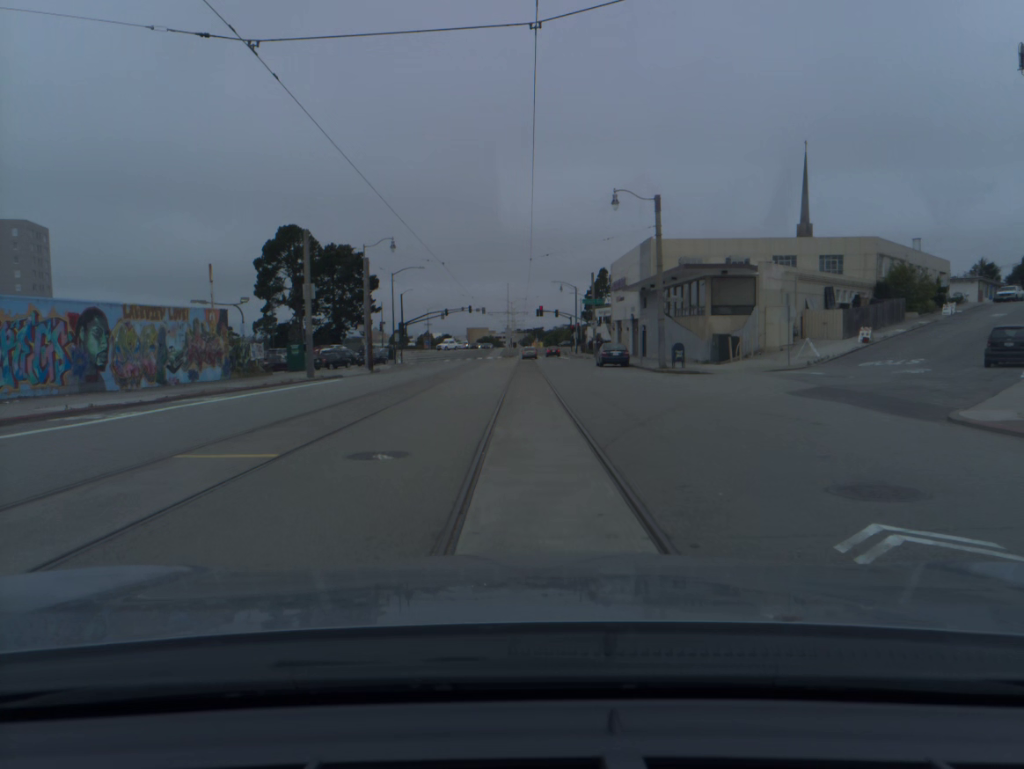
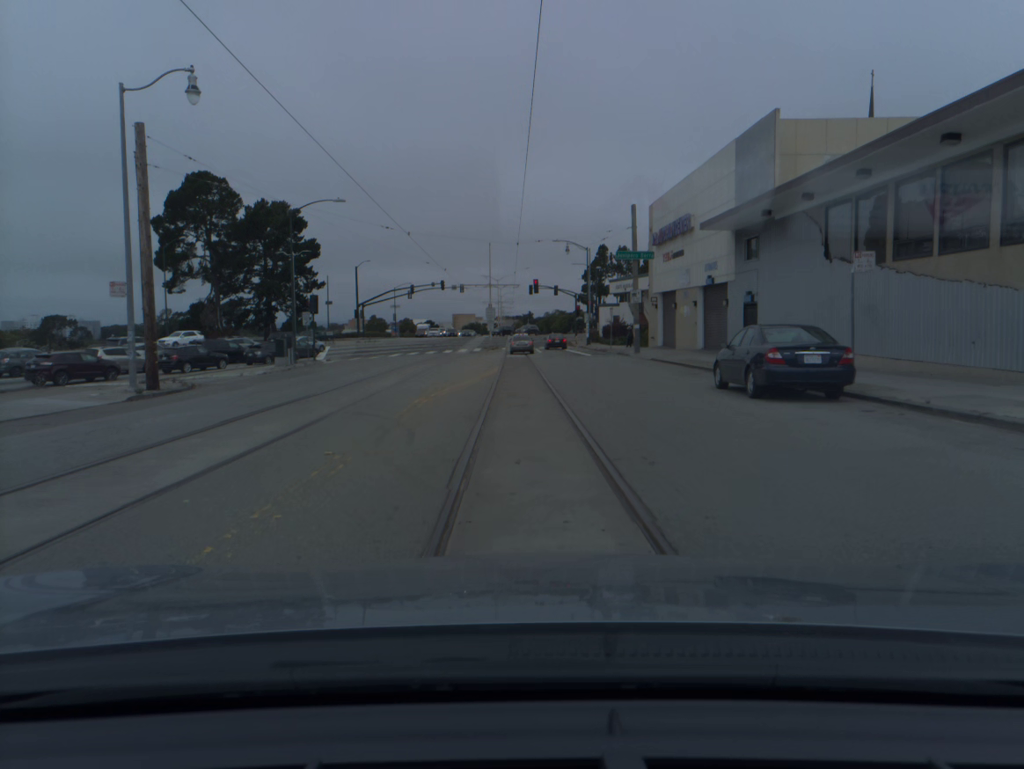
(0.0, +32.8) m; +1°
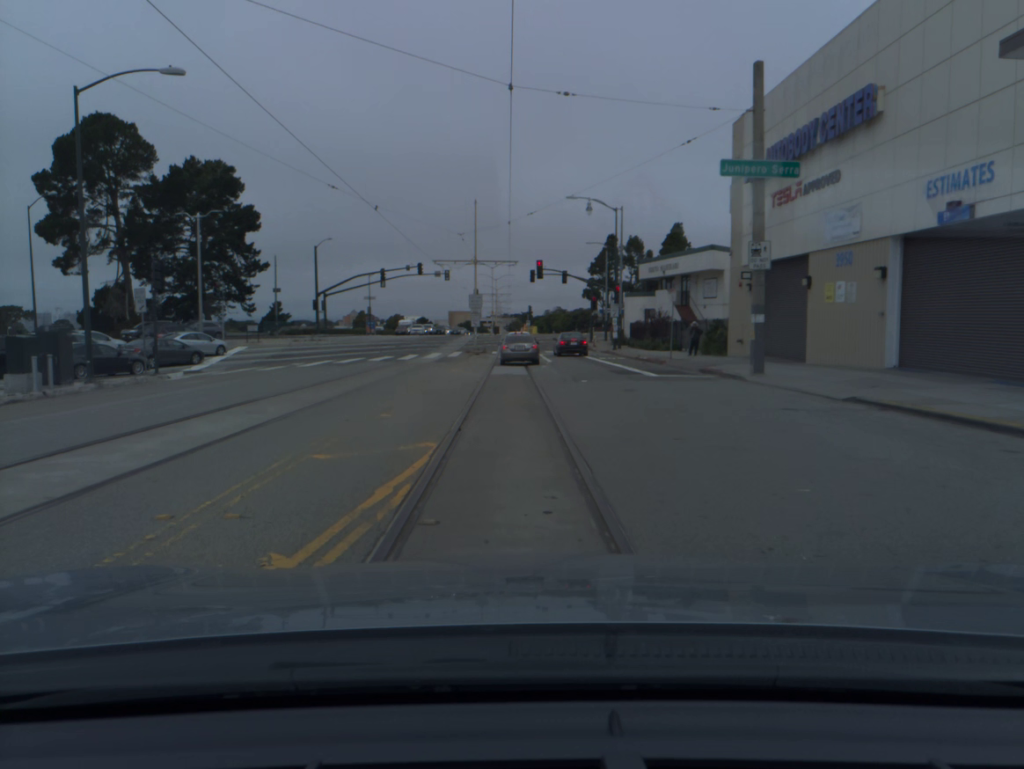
(0.0, +23.0) m; 0°
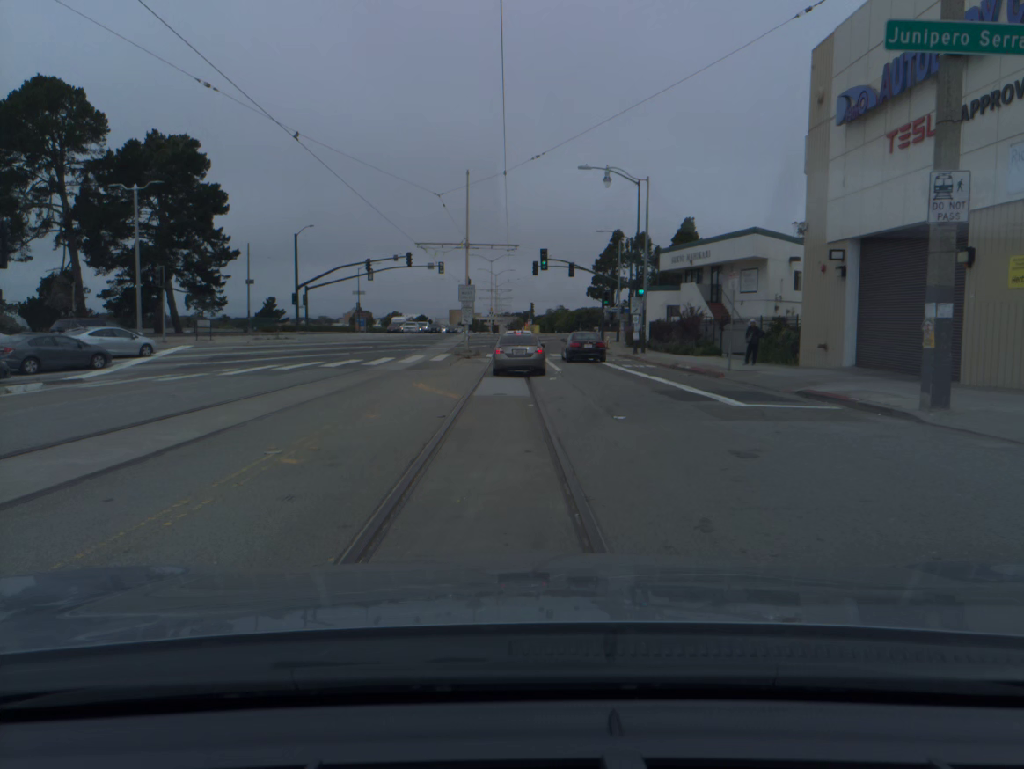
(0.0, +9.5) m; 0°
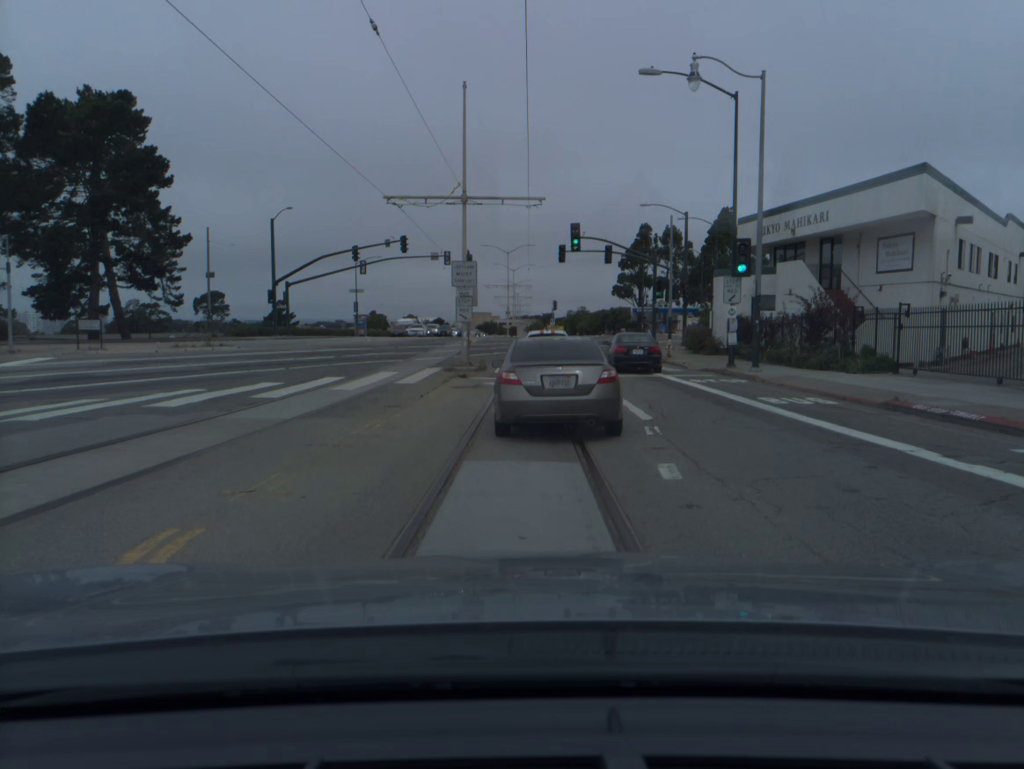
(-0.3, +16.2) m; -2°
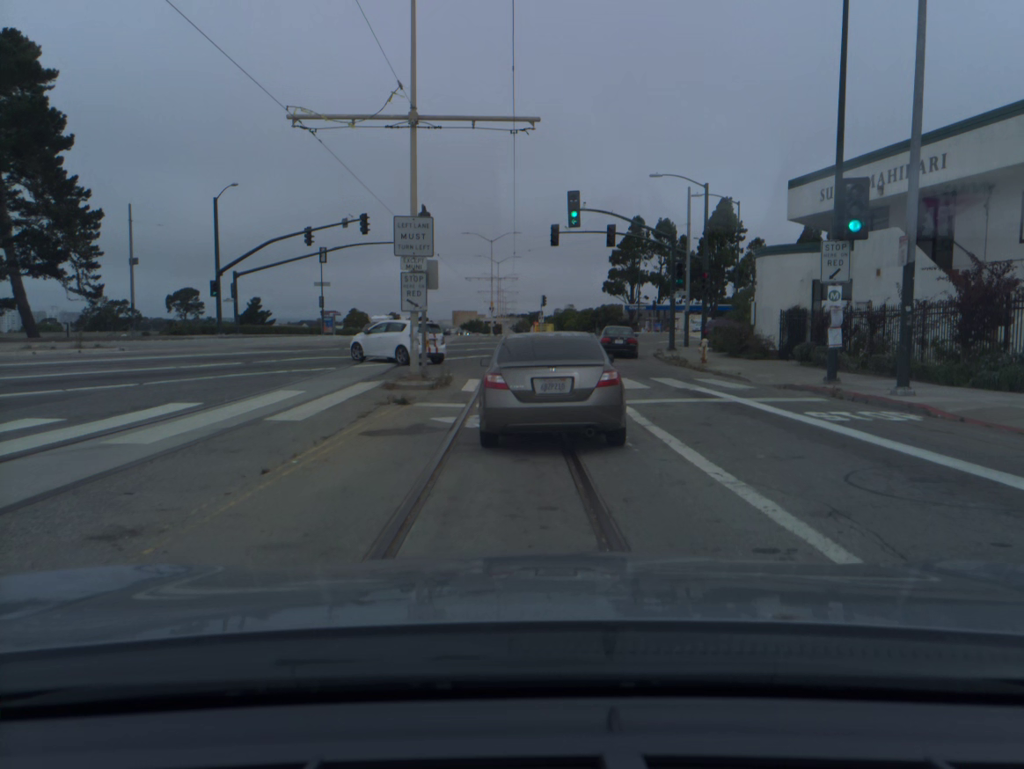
(+0.1, +10.1) m; +2°
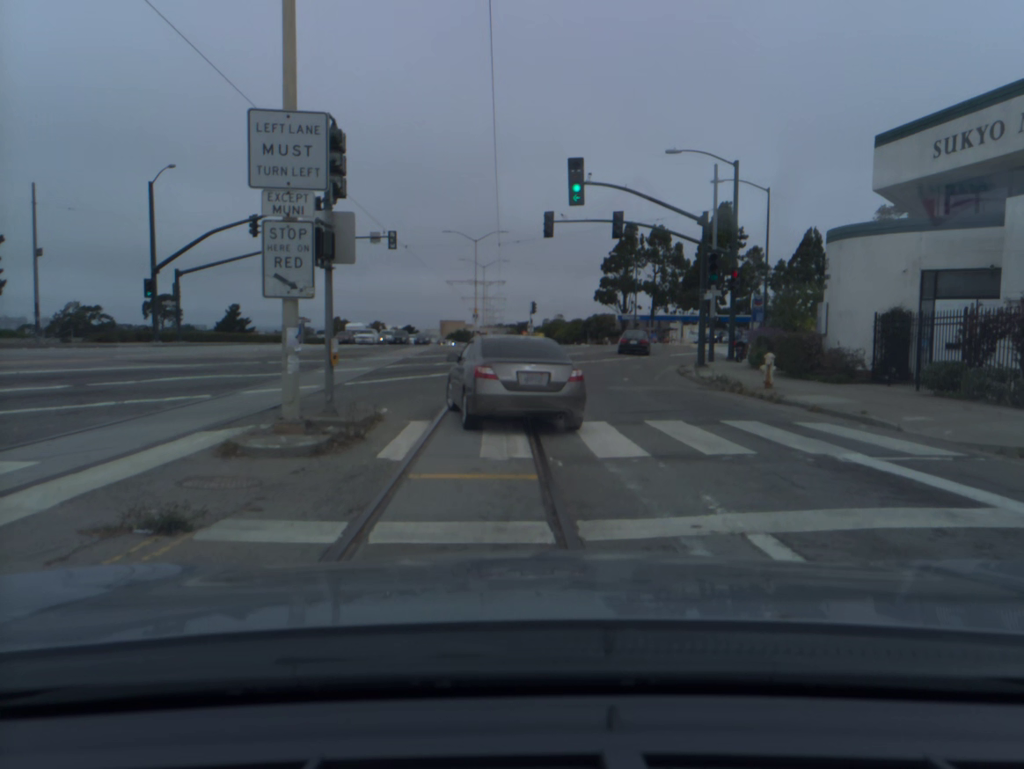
(+0.1, +9.0) m; +1°
